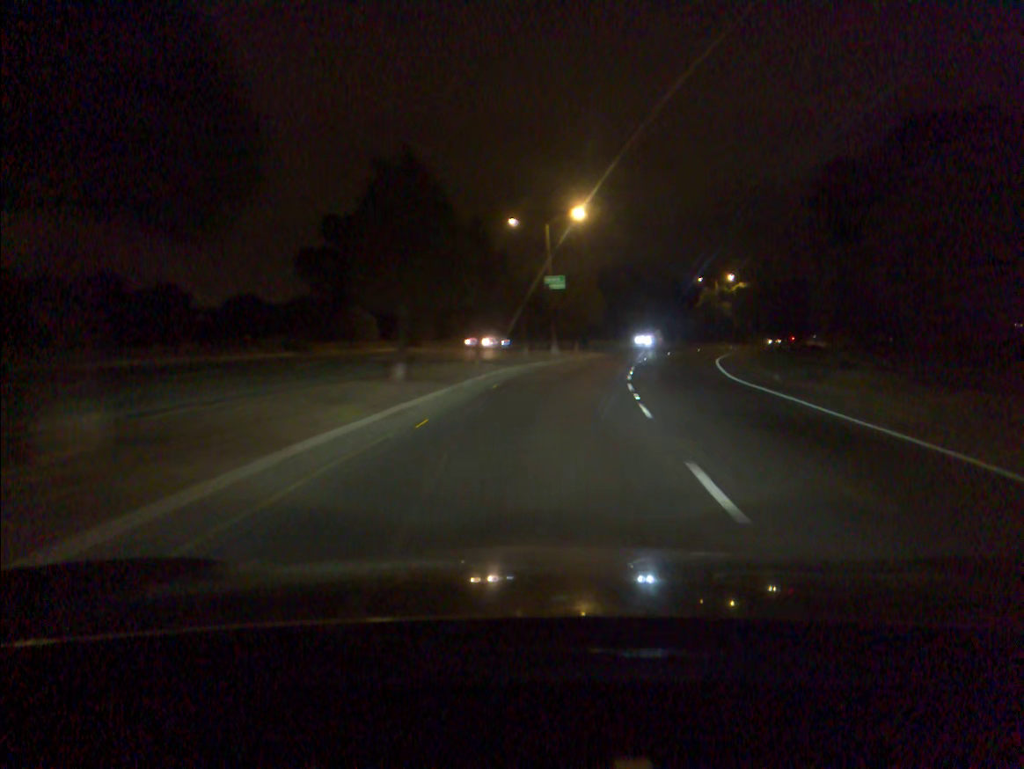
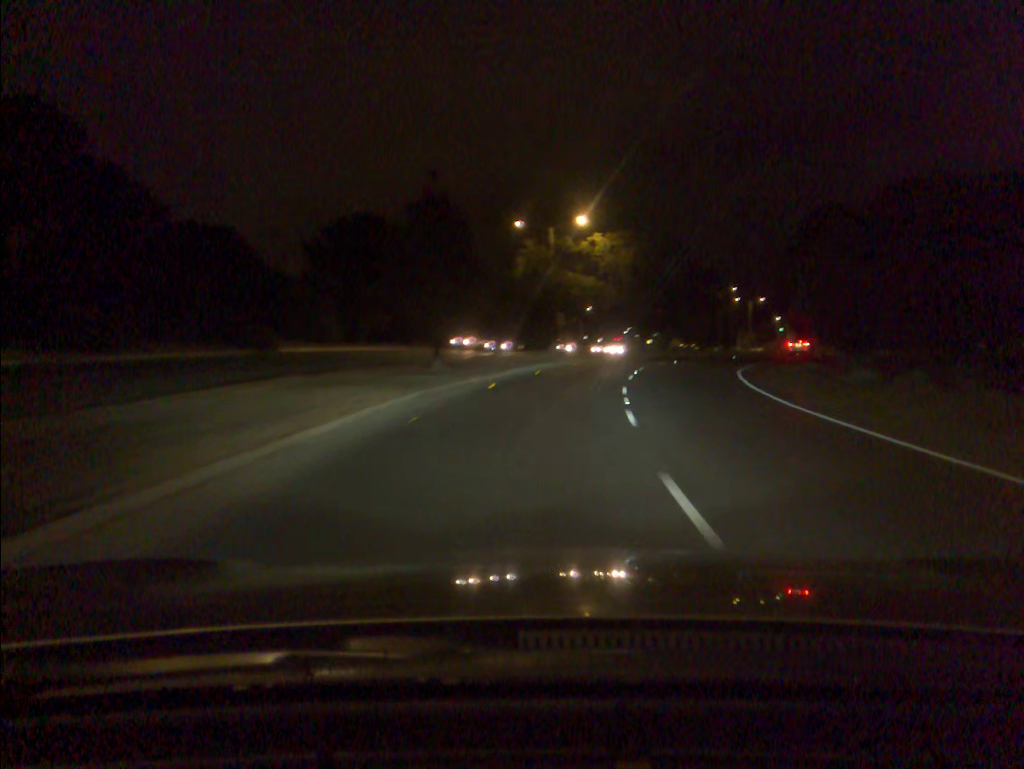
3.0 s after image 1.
(+8.1, +56.8) m; +17°
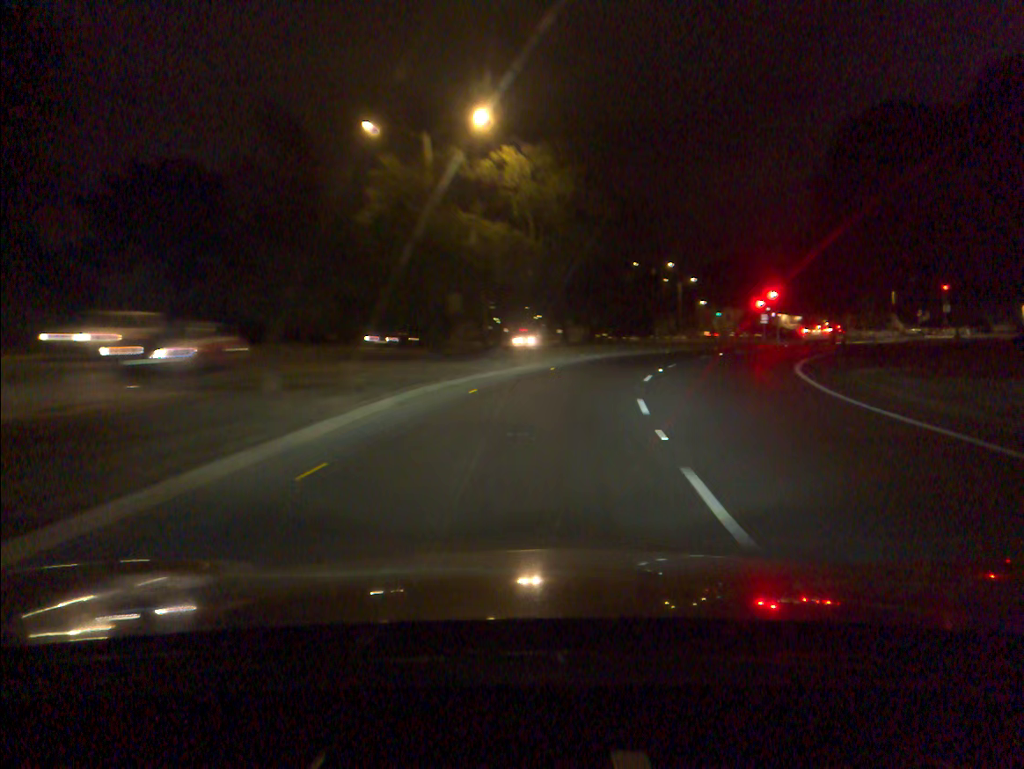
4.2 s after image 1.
(+1.2, +22.1) m; +7°
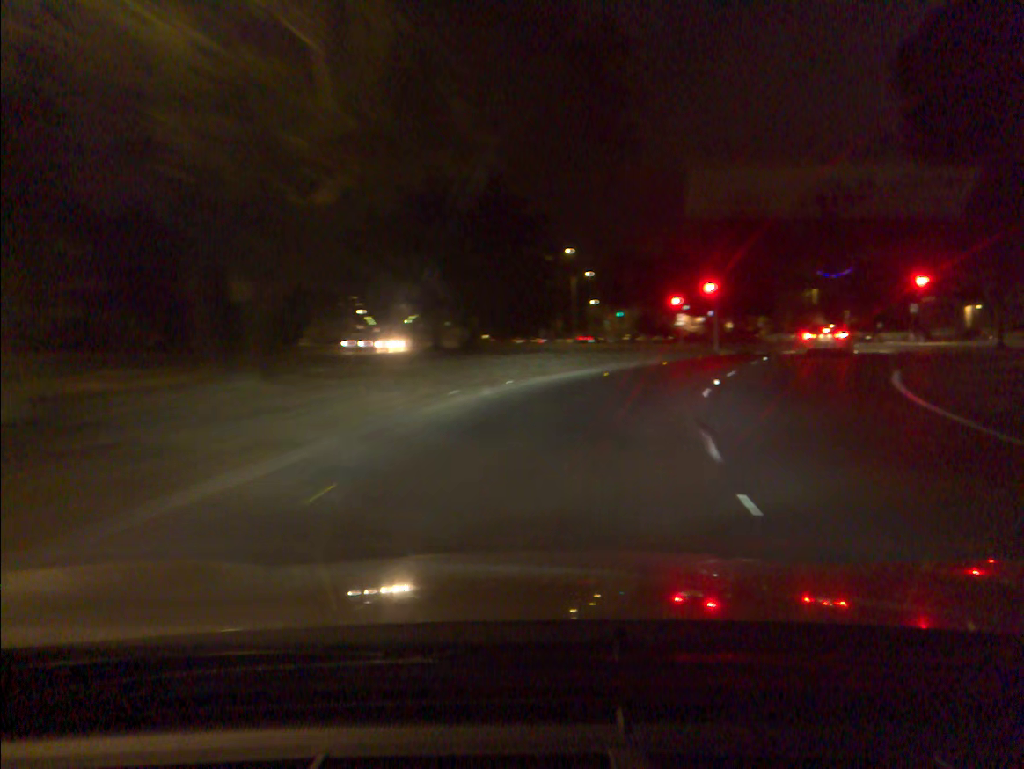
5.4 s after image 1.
(+1.3, +19.2) m; +9°
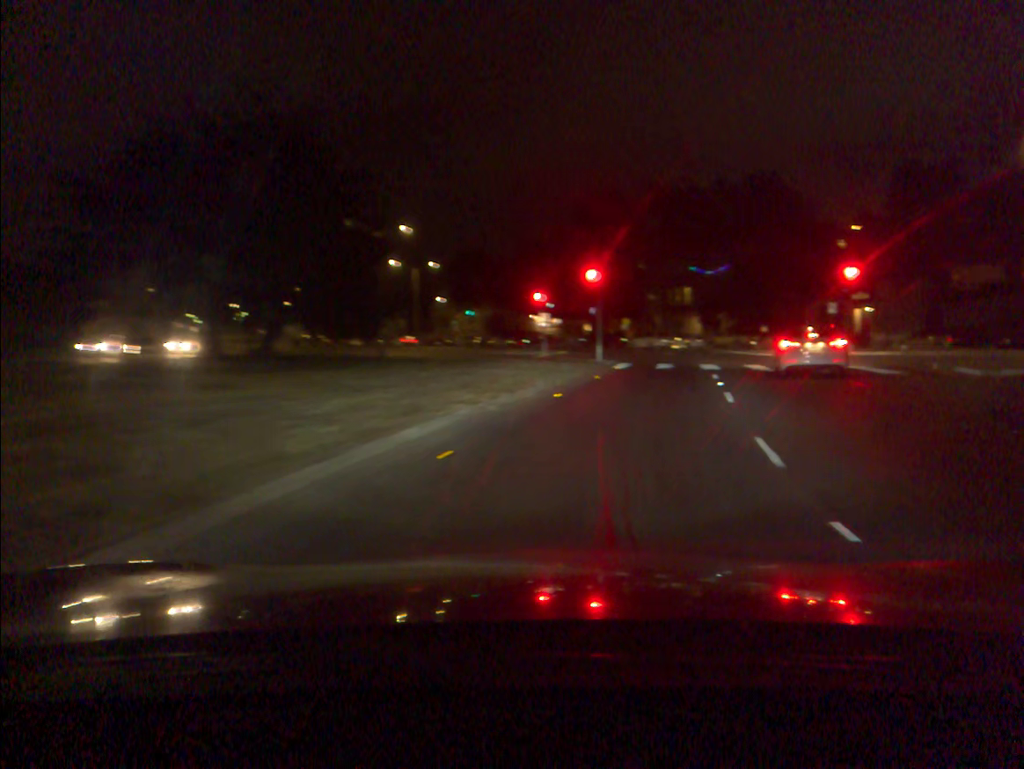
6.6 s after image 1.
(+1.3, +15.5) m; +11°
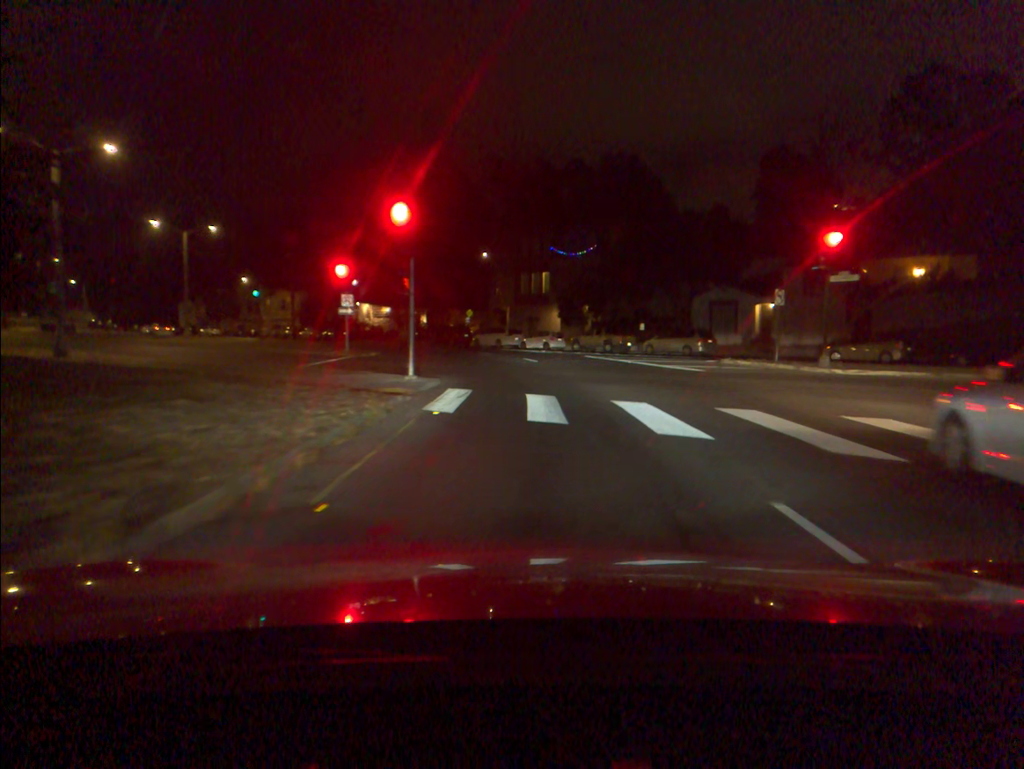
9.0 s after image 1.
(+2.1, +18.9) m; +10°
